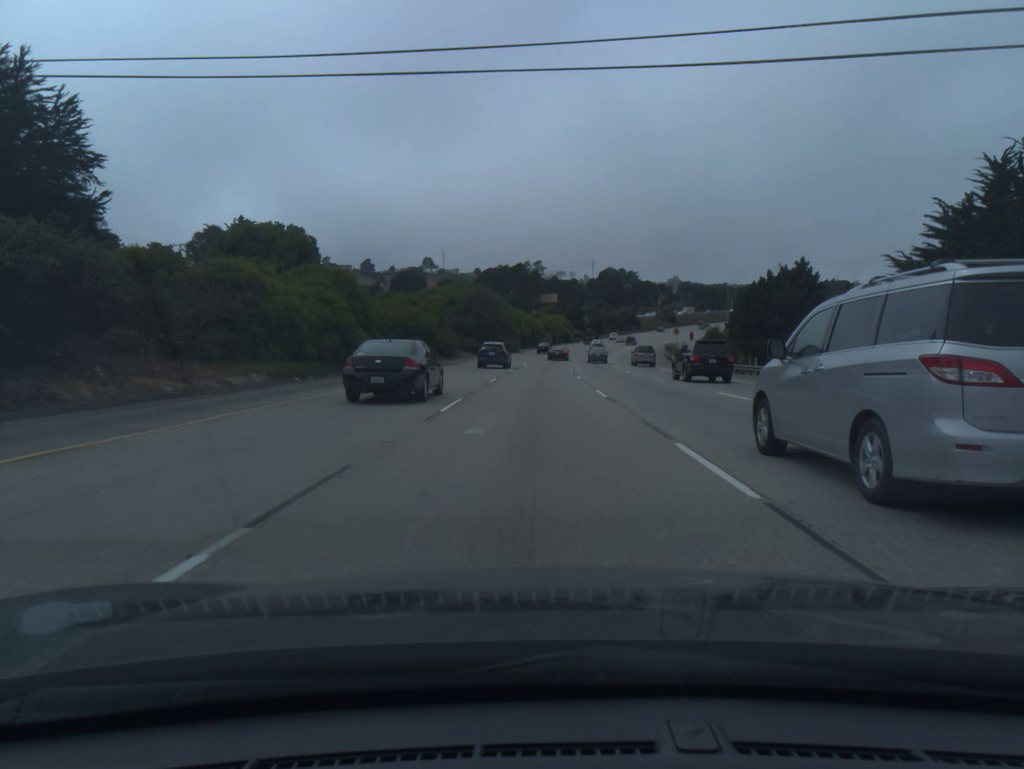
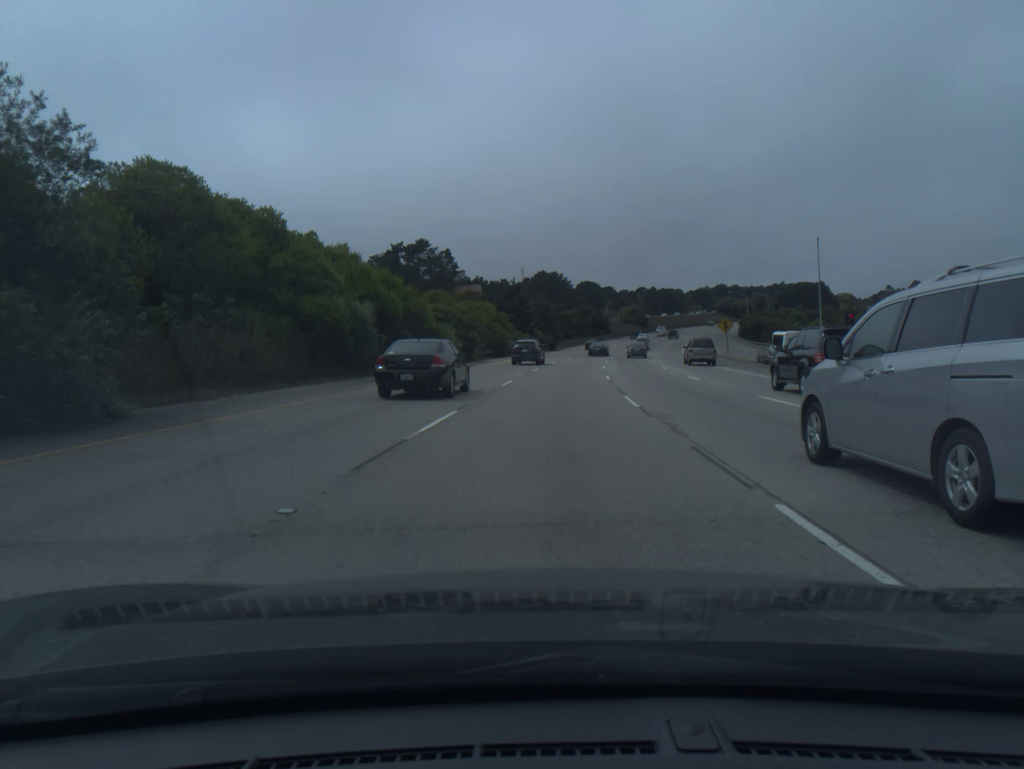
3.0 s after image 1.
(+2.5, +91.3) m; +5°
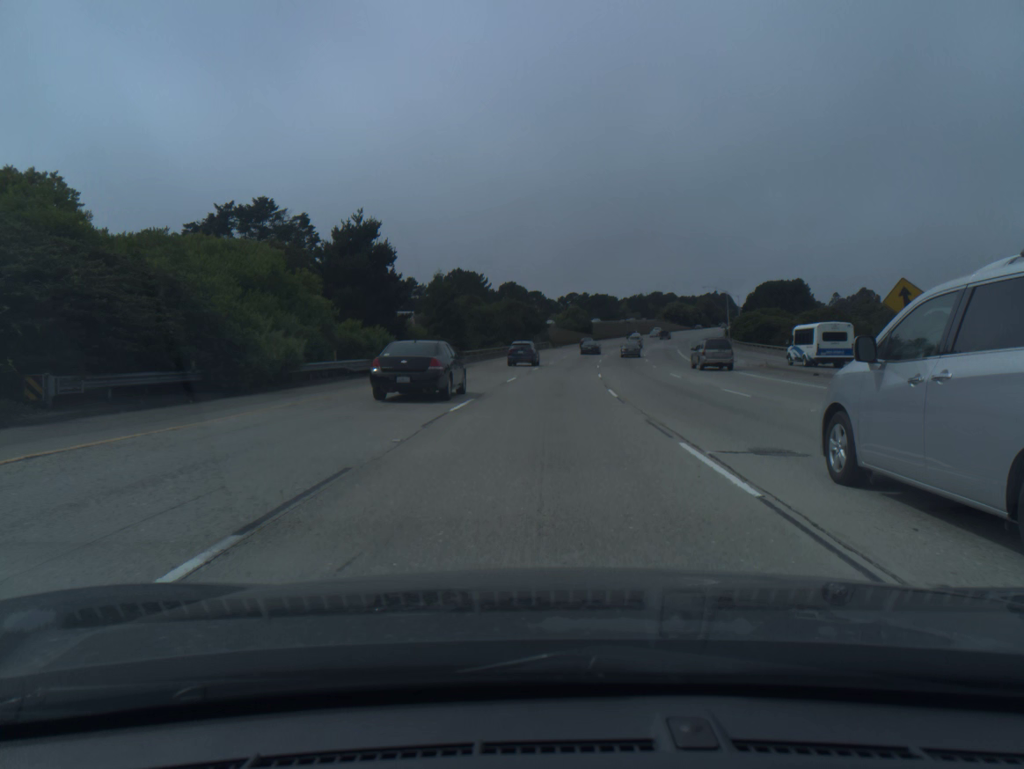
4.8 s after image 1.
(+2.6, +54.2) m; +6°
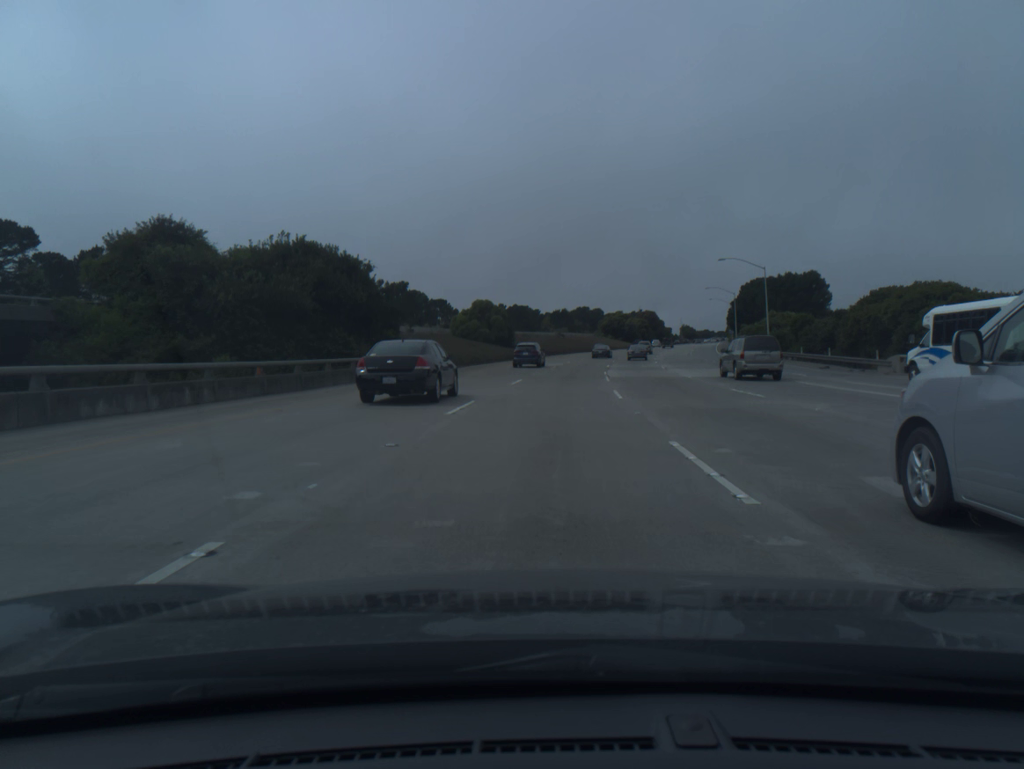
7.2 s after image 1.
(+4.0, +72.0) m; +6°
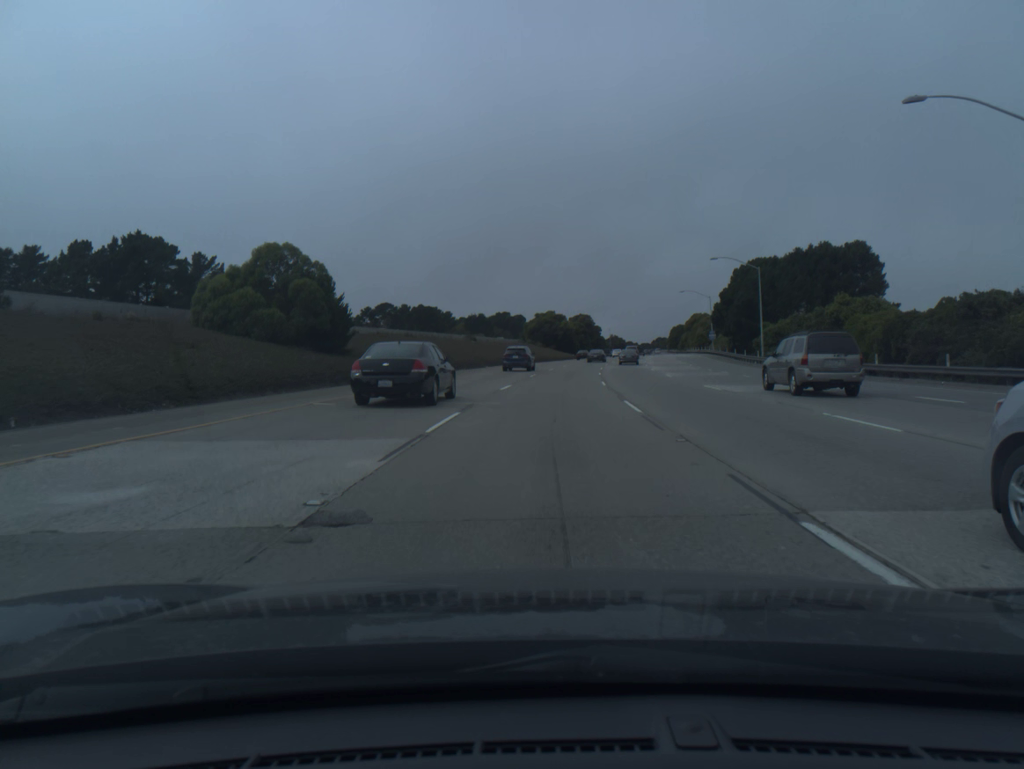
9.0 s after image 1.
(+2.6, +53.9) m; +6°
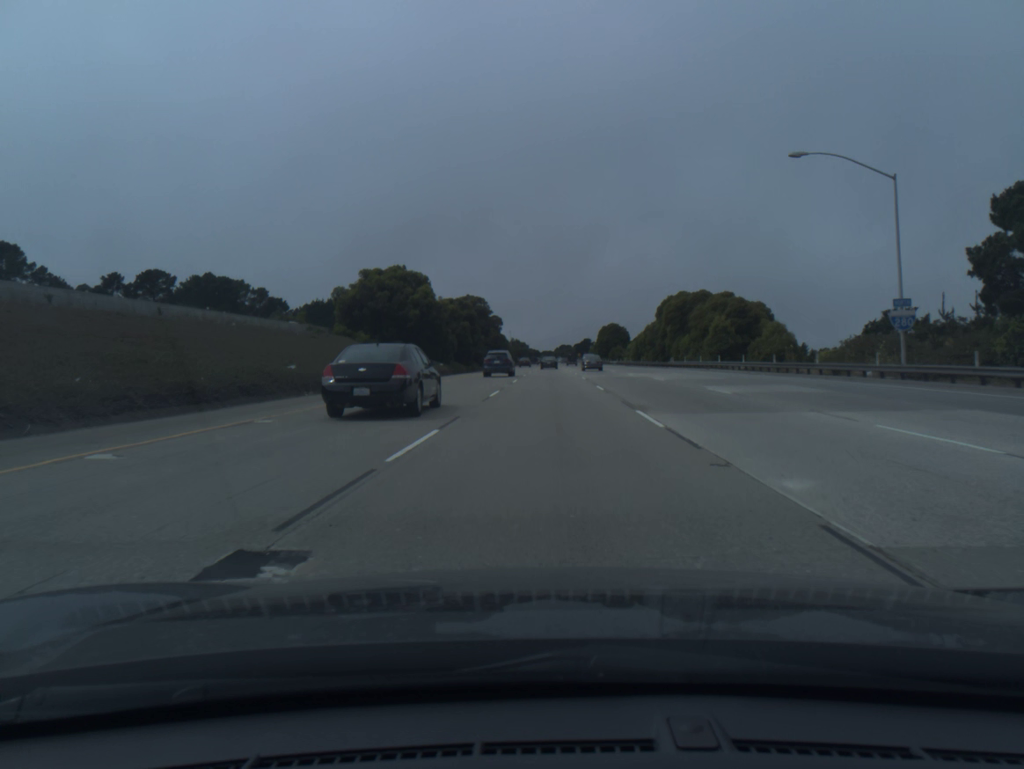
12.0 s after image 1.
(+6.3, +90.4) m; +7°
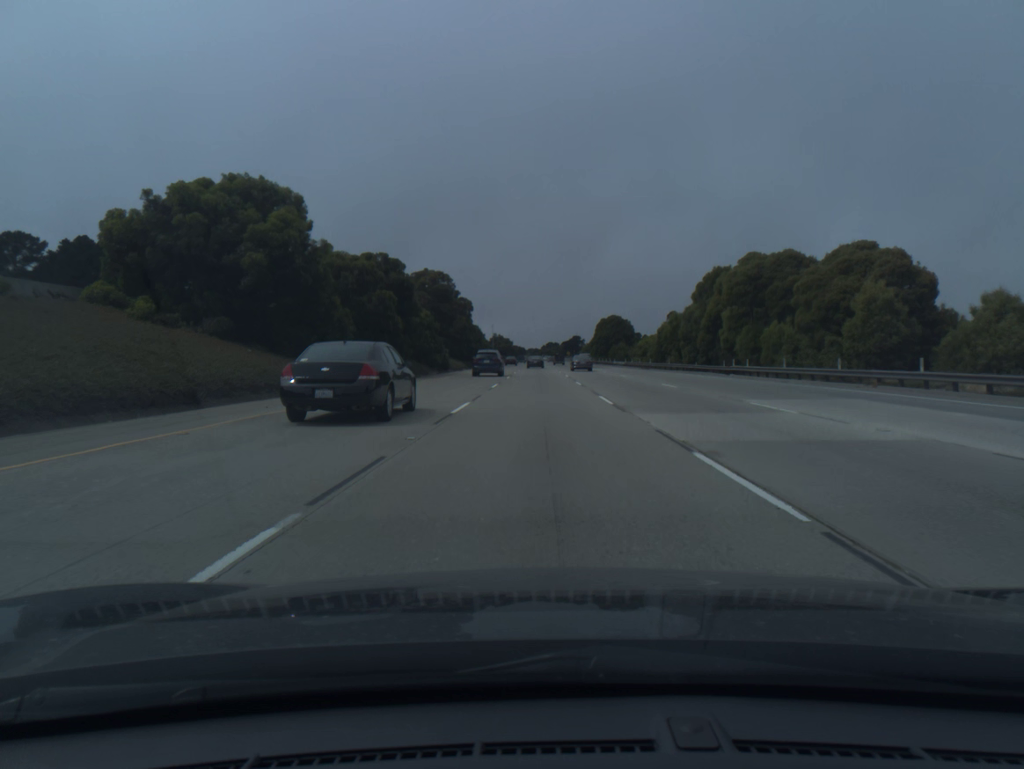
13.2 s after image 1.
(+0.5, +36.4) m; +1°
